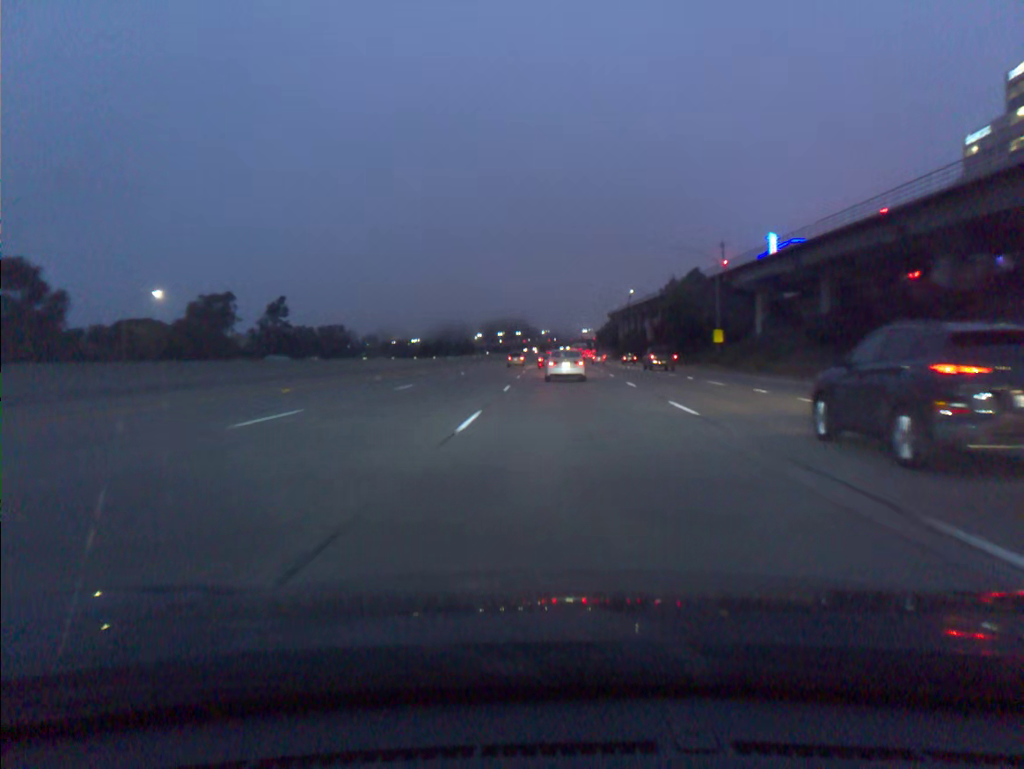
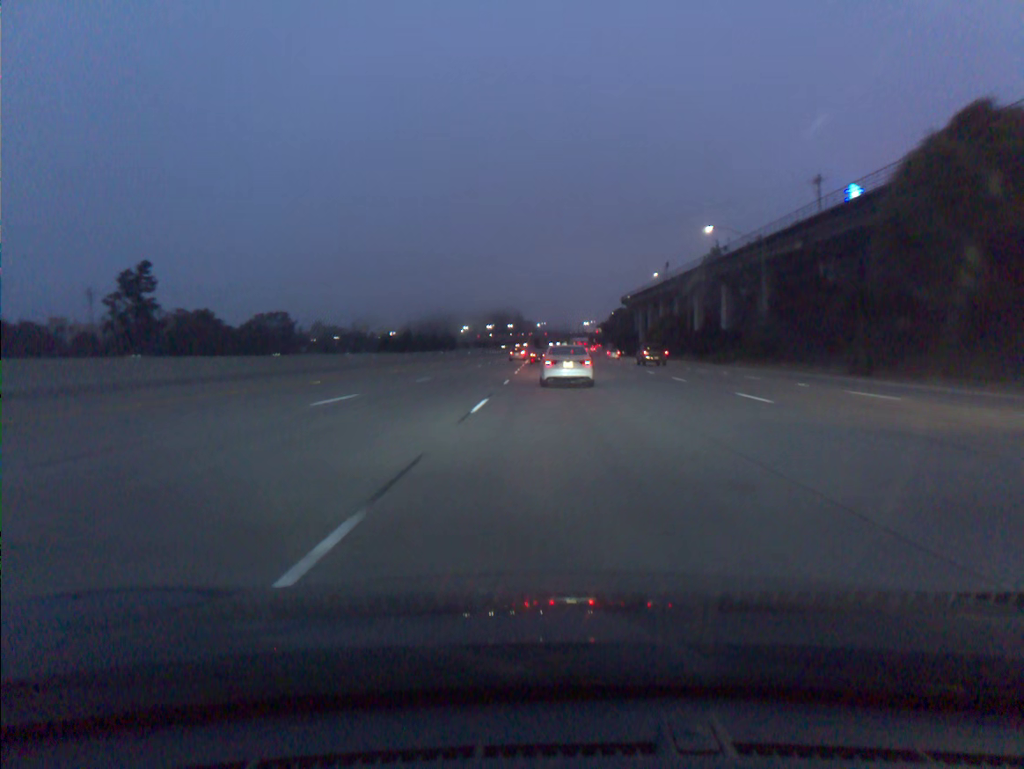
(0.0, +68.3) m; 0°
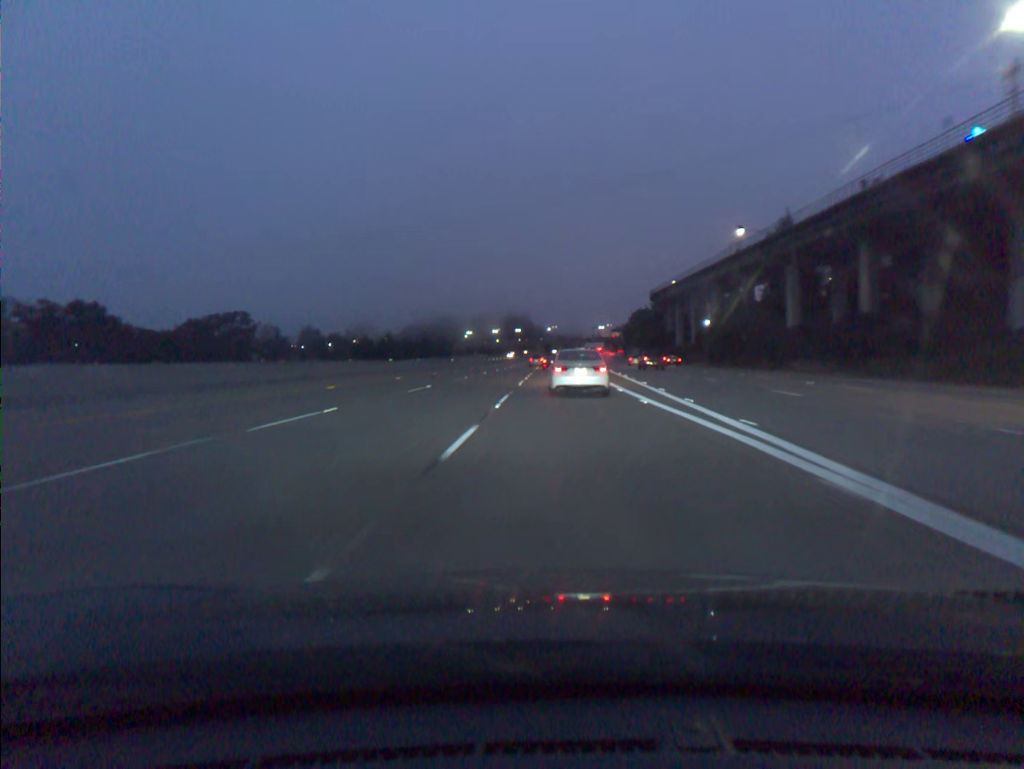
(-0.1, +48.8) m; -1°
